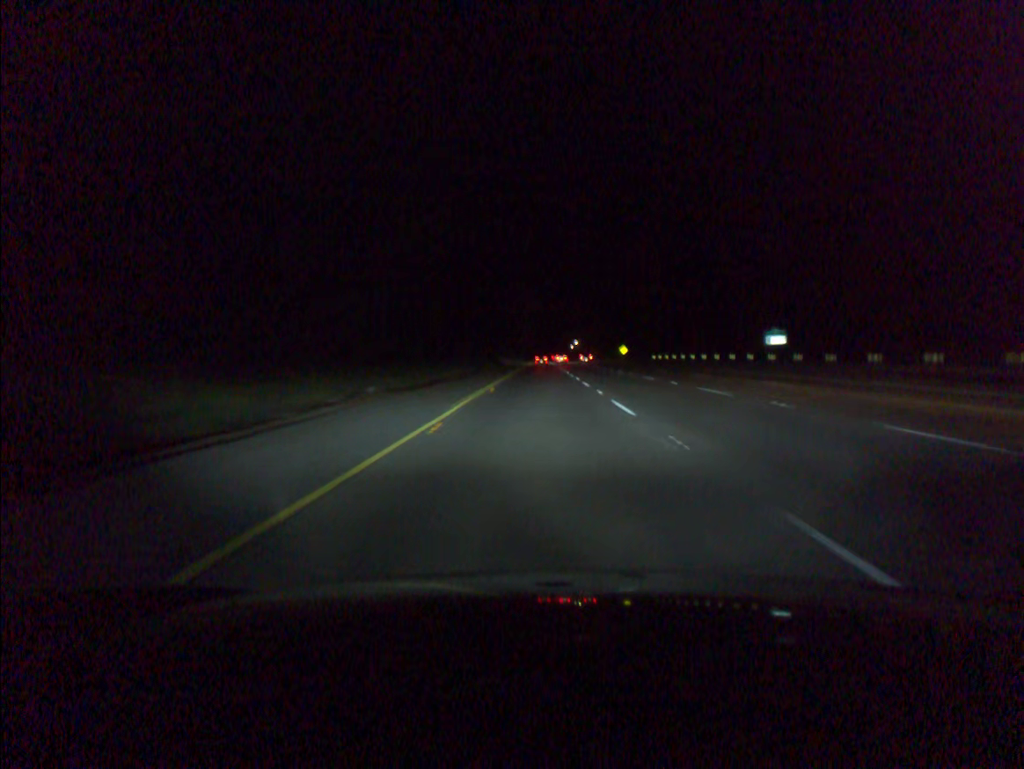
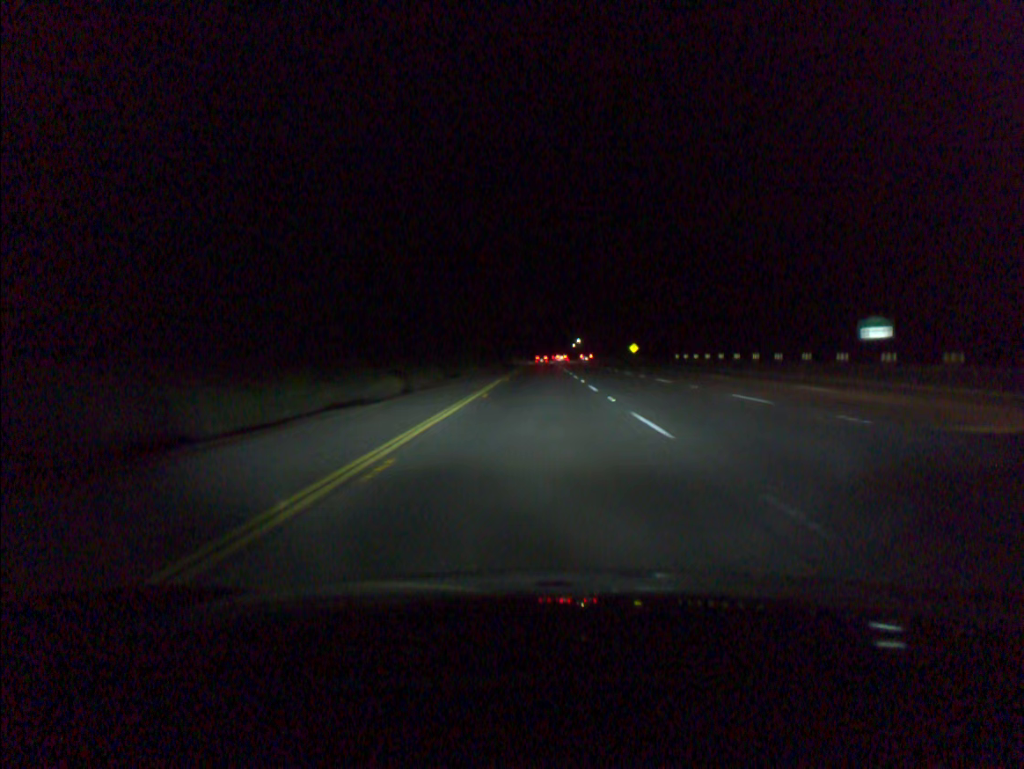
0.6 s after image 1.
(0.0, +18.7) m; 0°
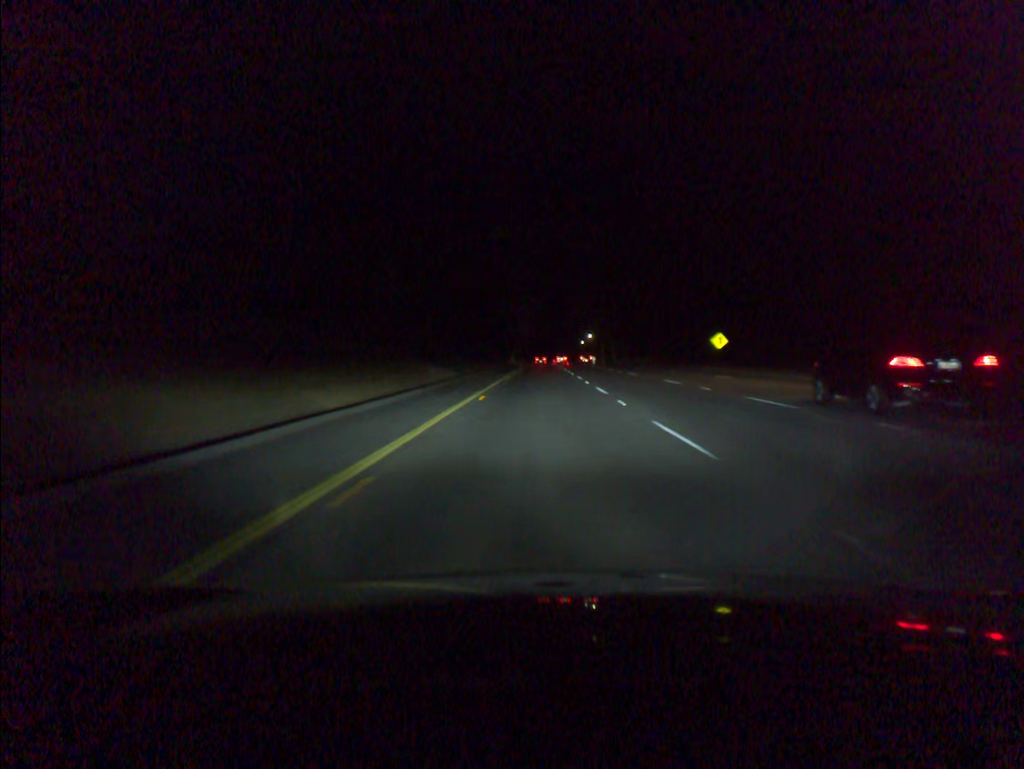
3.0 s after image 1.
(0.0, +74.6) m; 0°
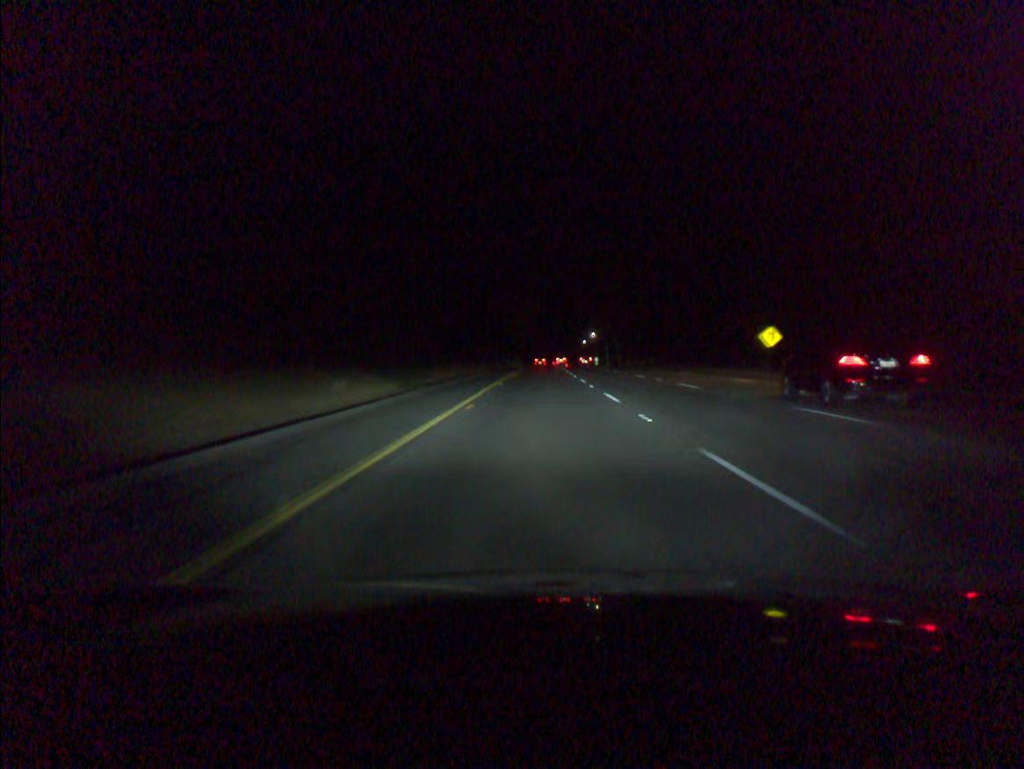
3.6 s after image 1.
(0.0, +18.6) m; 0°
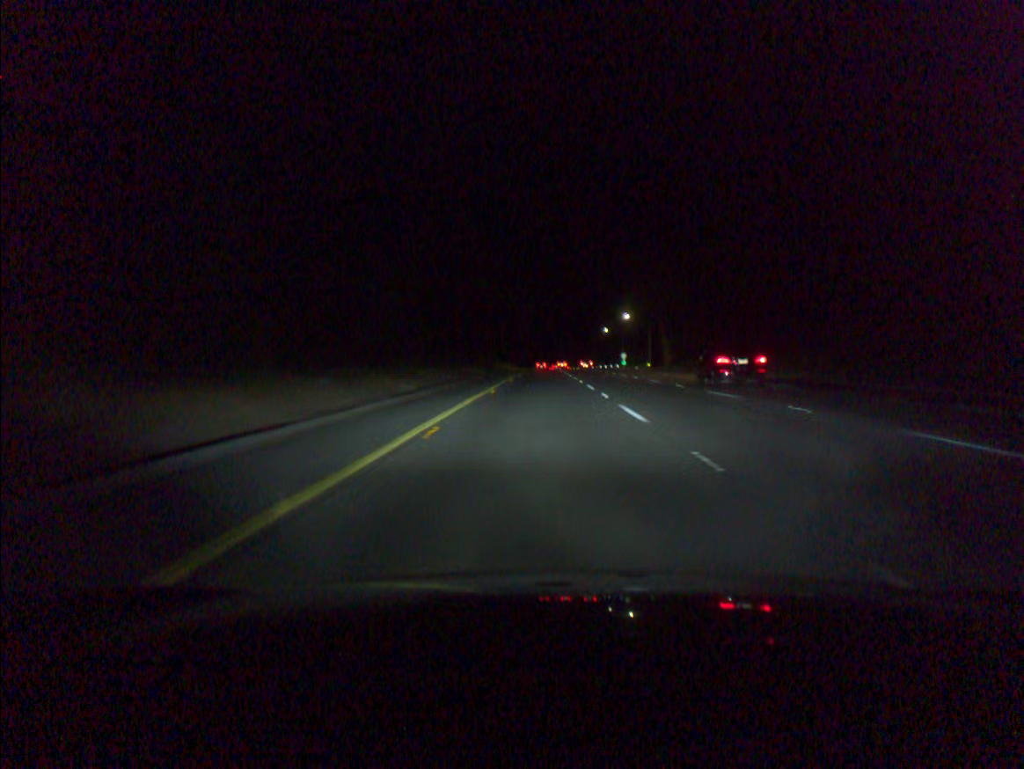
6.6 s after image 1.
(+0.1, +93.2) m; 0°
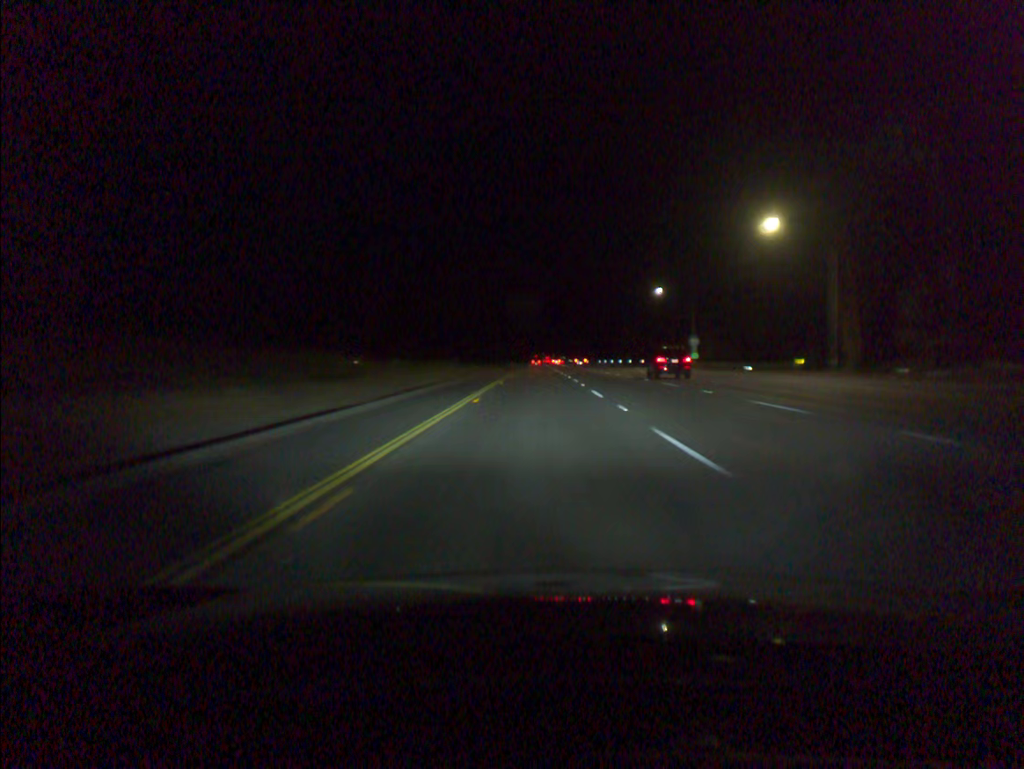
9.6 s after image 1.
(+0.3, +93.5) m; 0°
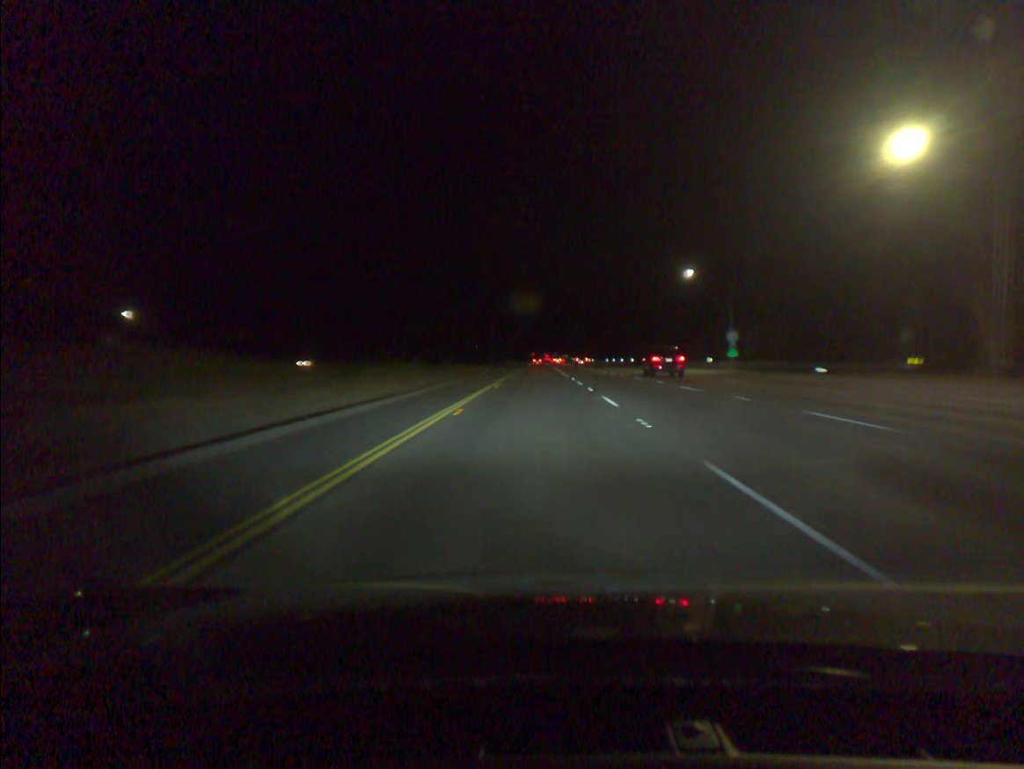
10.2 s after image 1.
(0.0, +18.7) m; 0°
